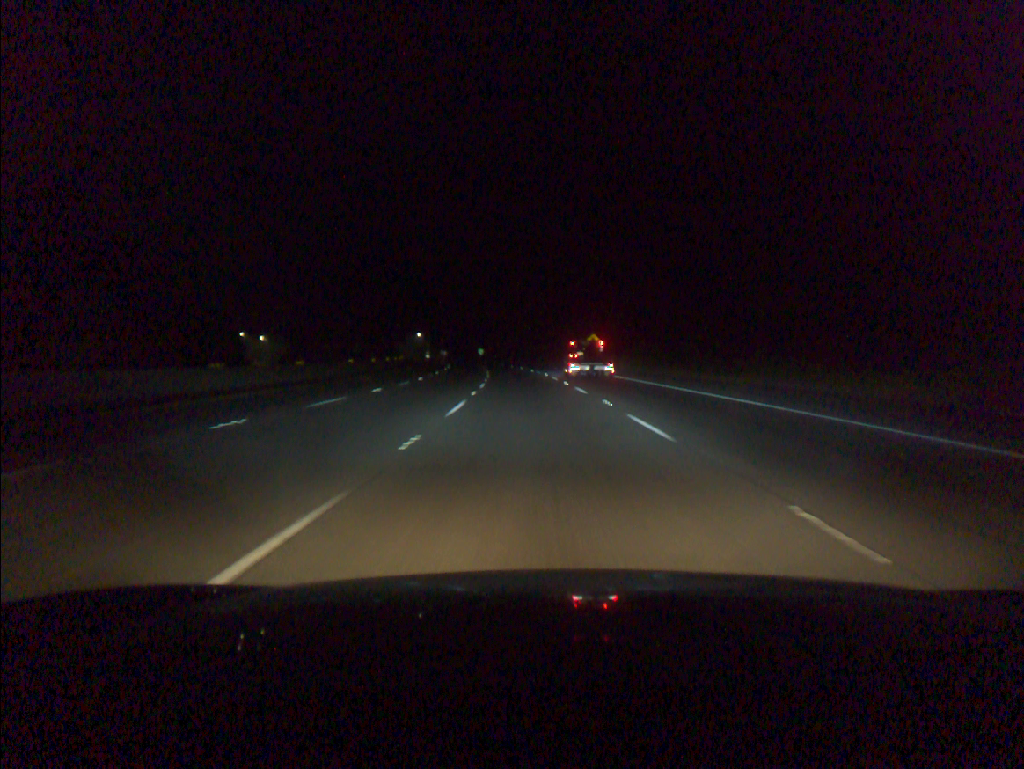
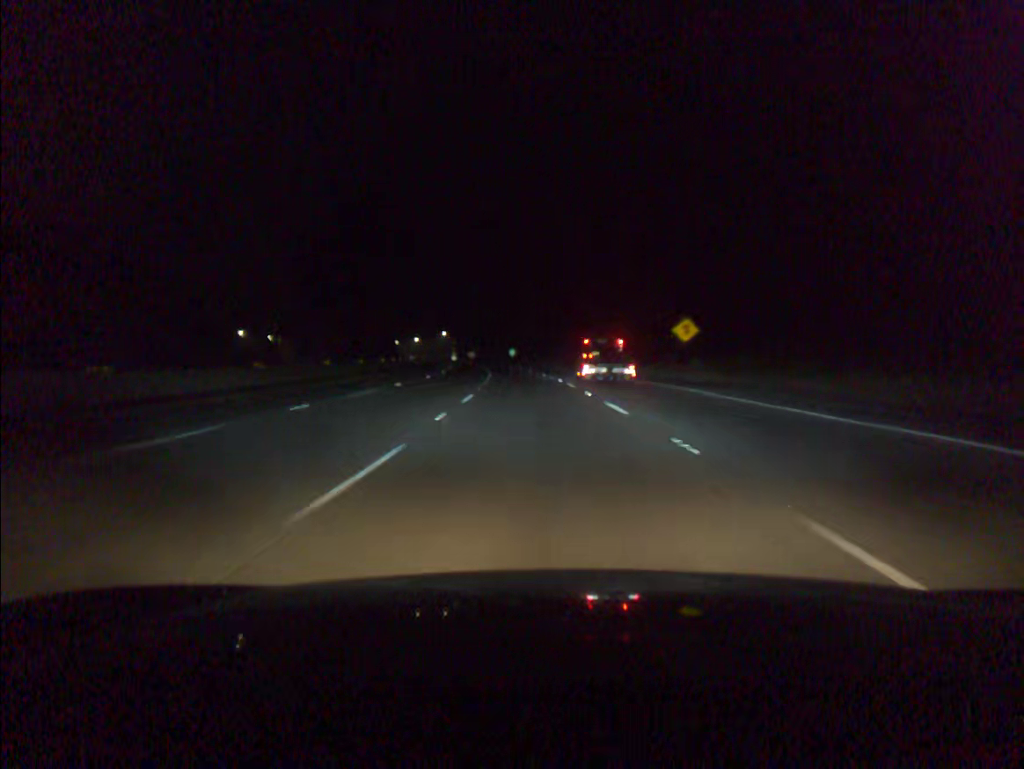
(-0.9, +39.2) m; -3°
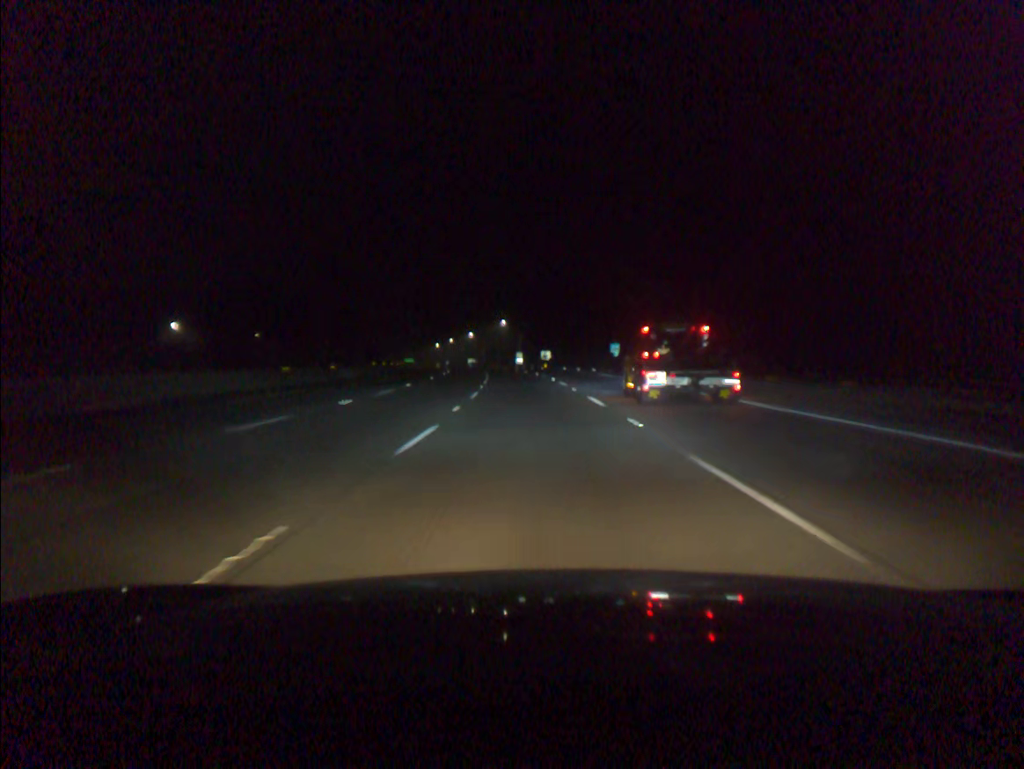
(-5.7, +97.7) m; -6°
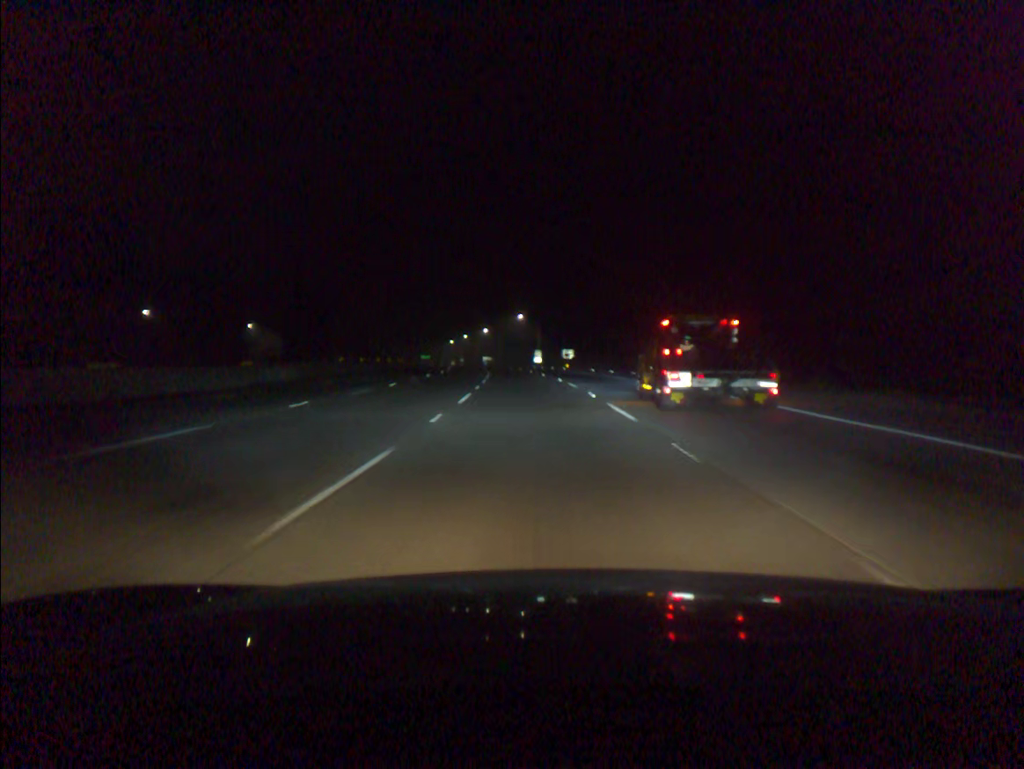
(-0.3, +19.6) m; -2°
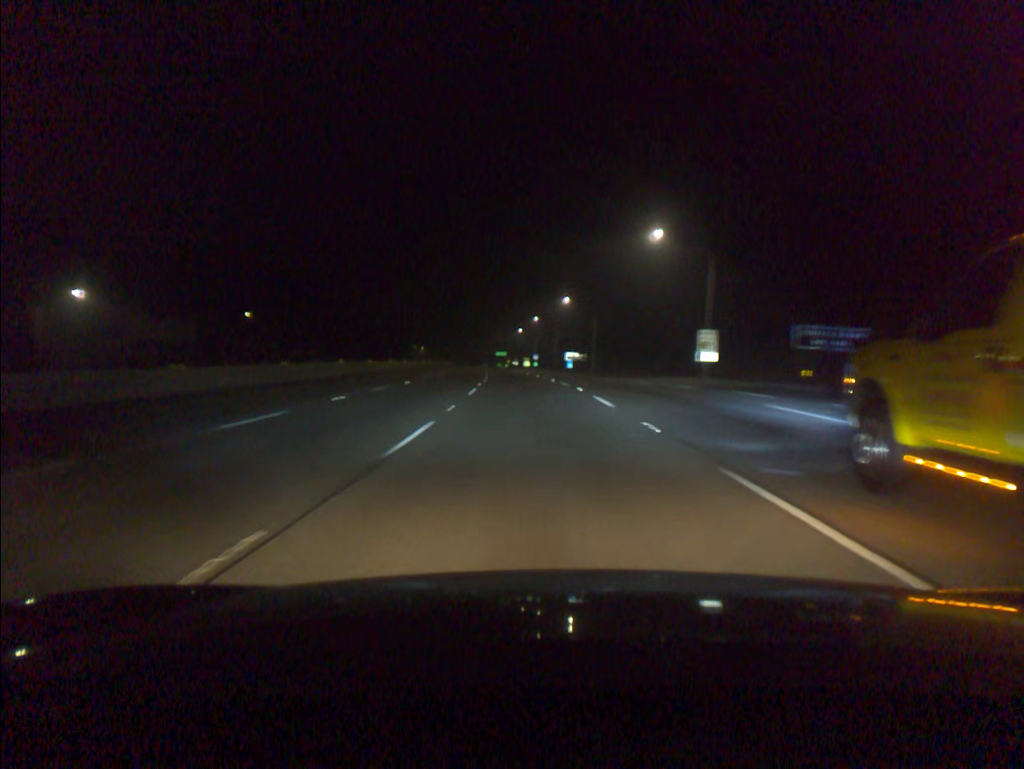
(-5.6, +97.8) m; -6°
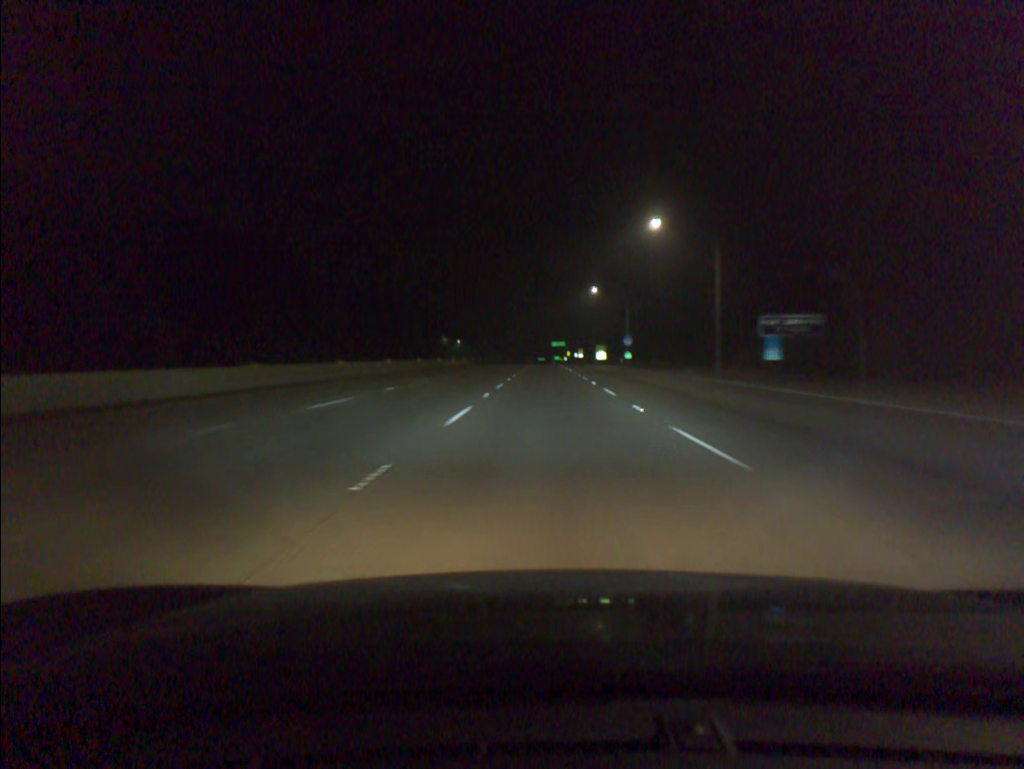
(-5.1, +98.3) m; -4°
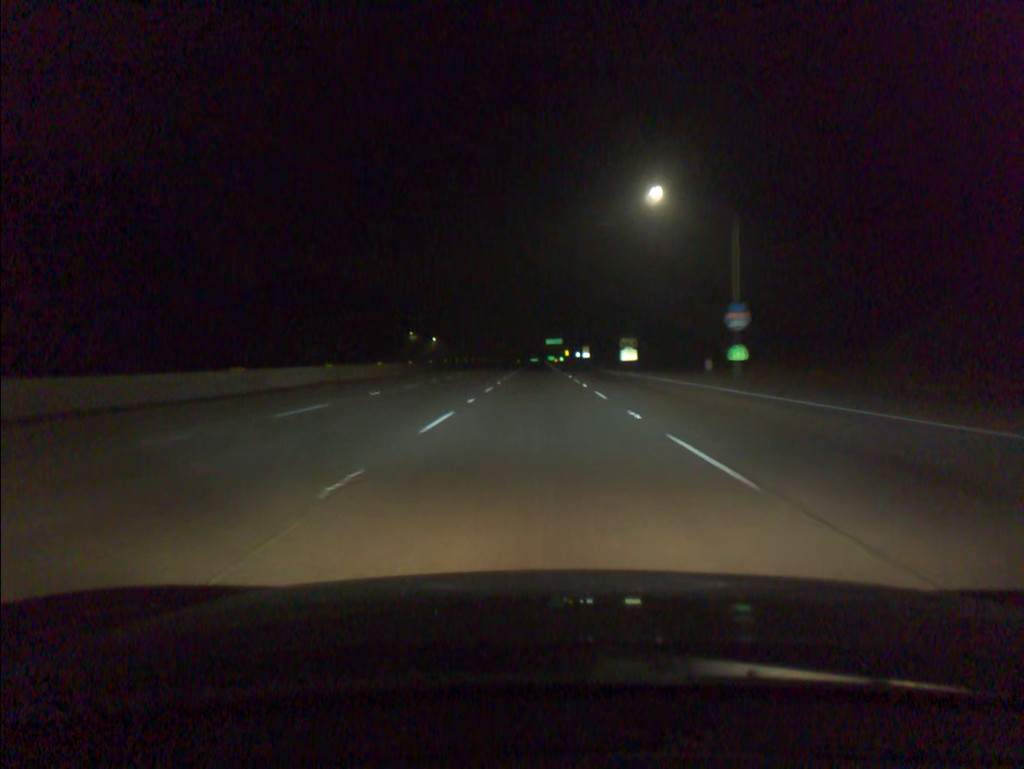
(+0.3, +59.1) m; 0°
